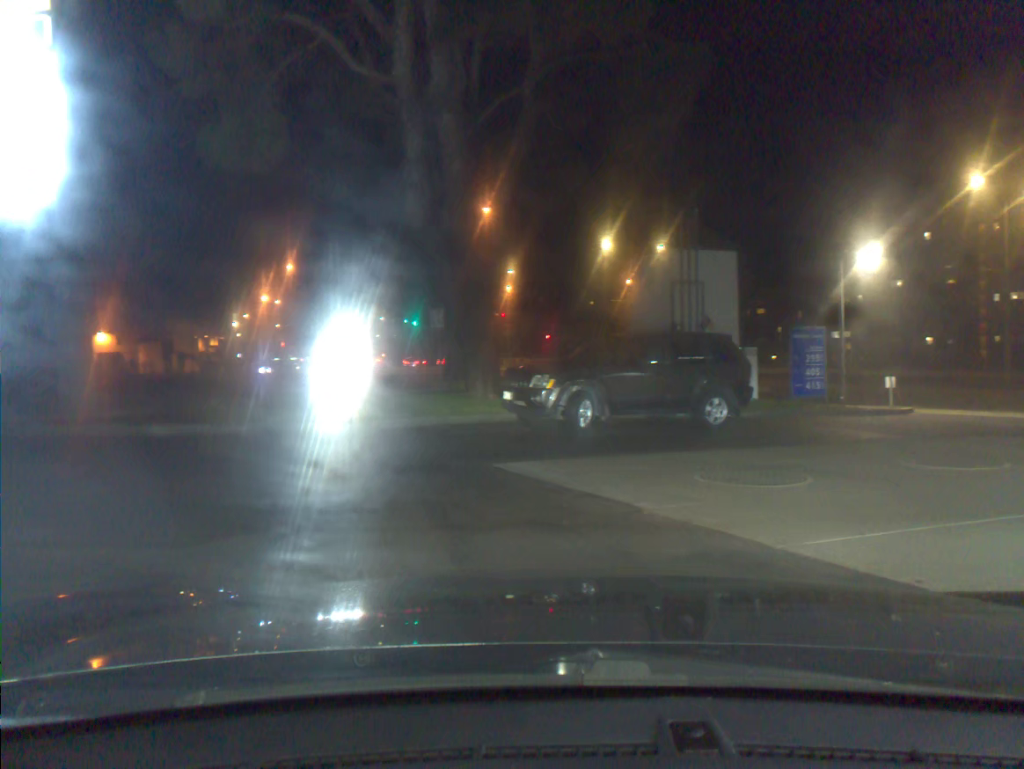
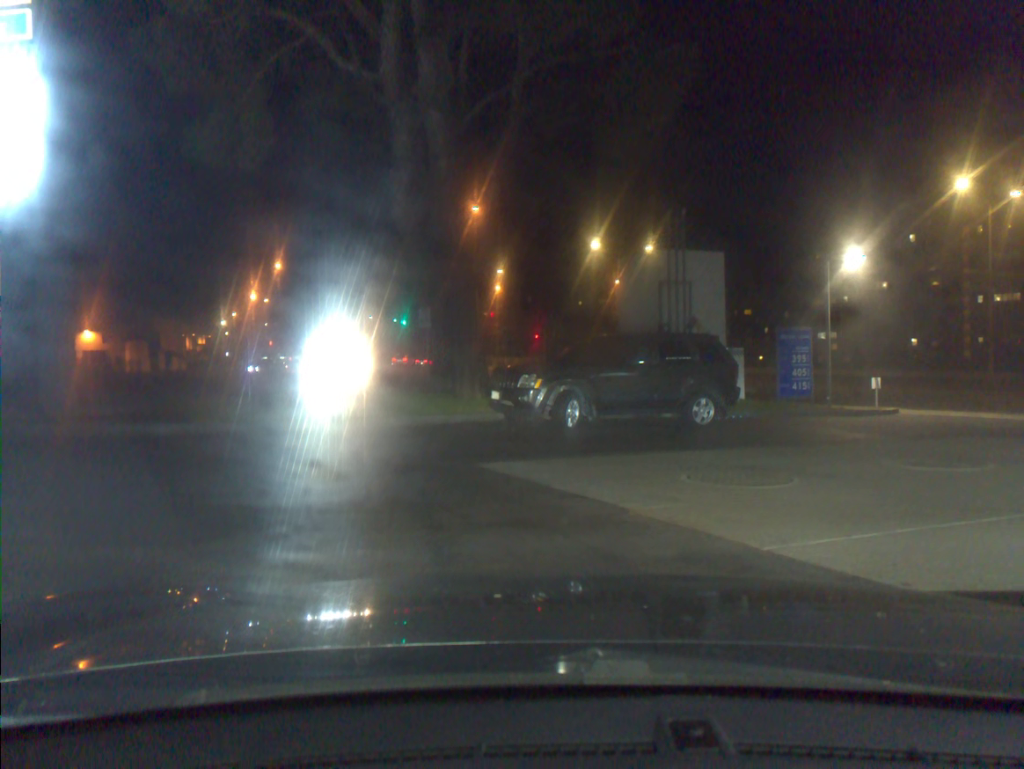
(0.0, +0.1) m; +1°
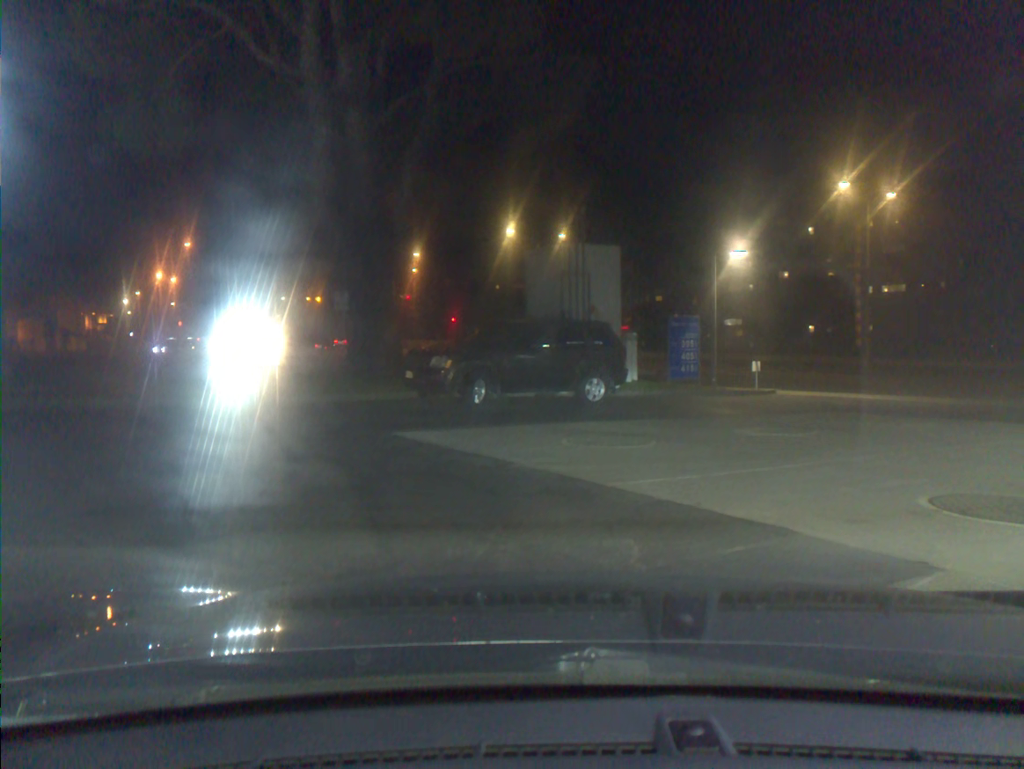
(+0.1, -1.5) m; +6°
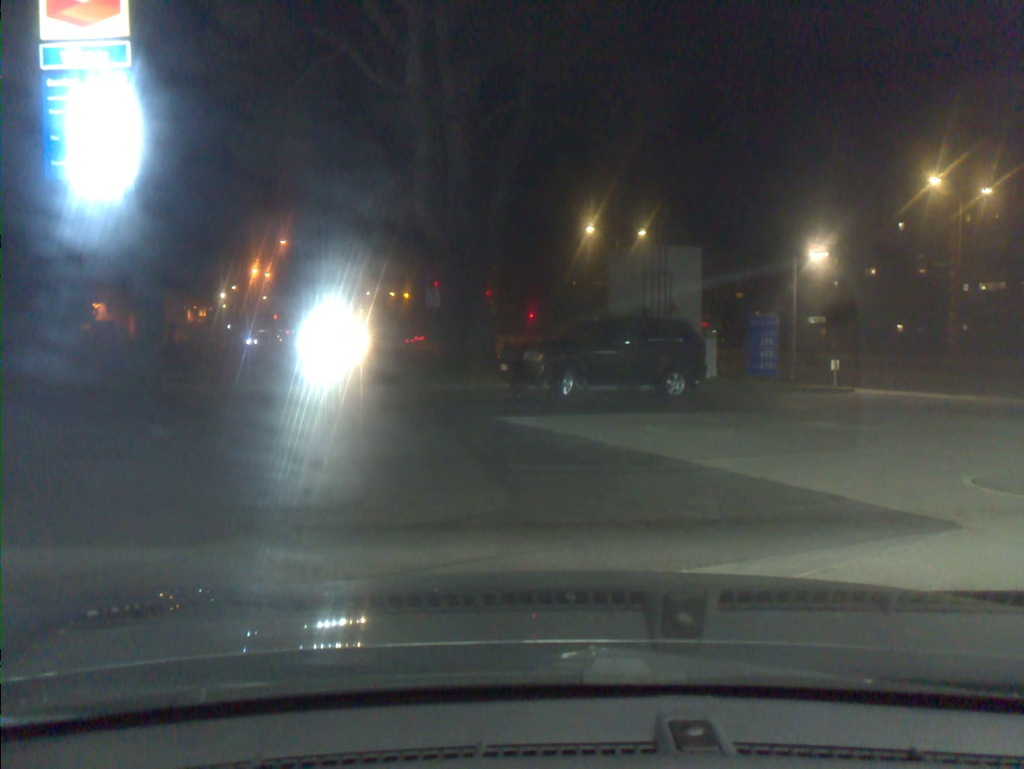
(+0.1, -1.3) m; -6°
